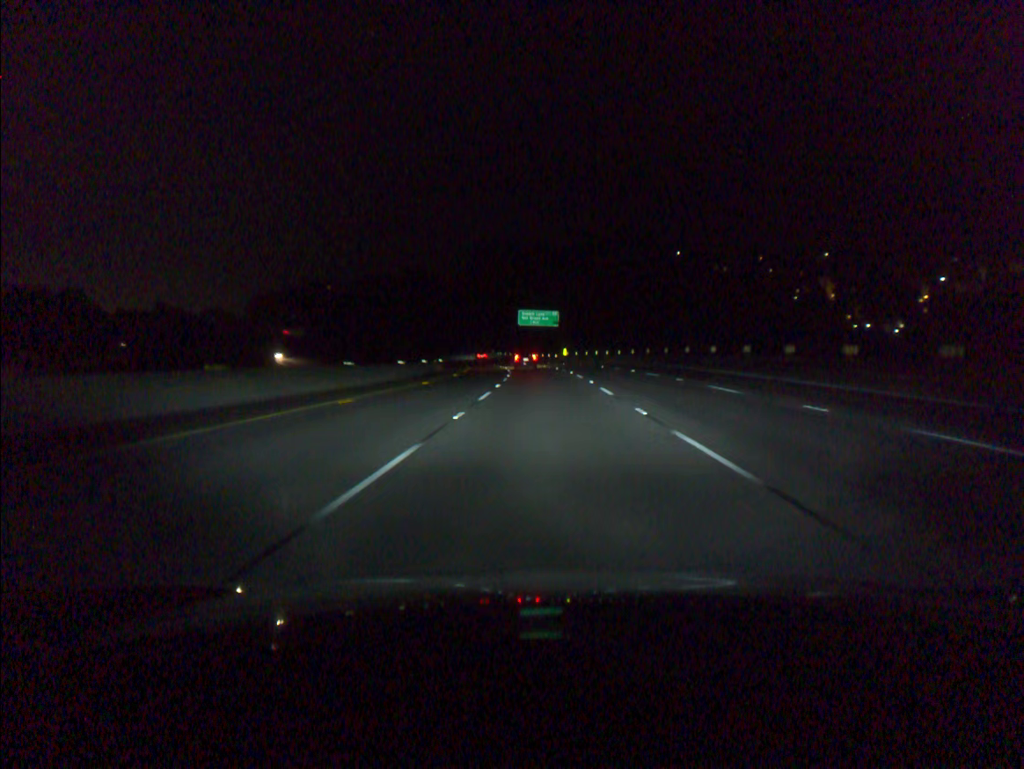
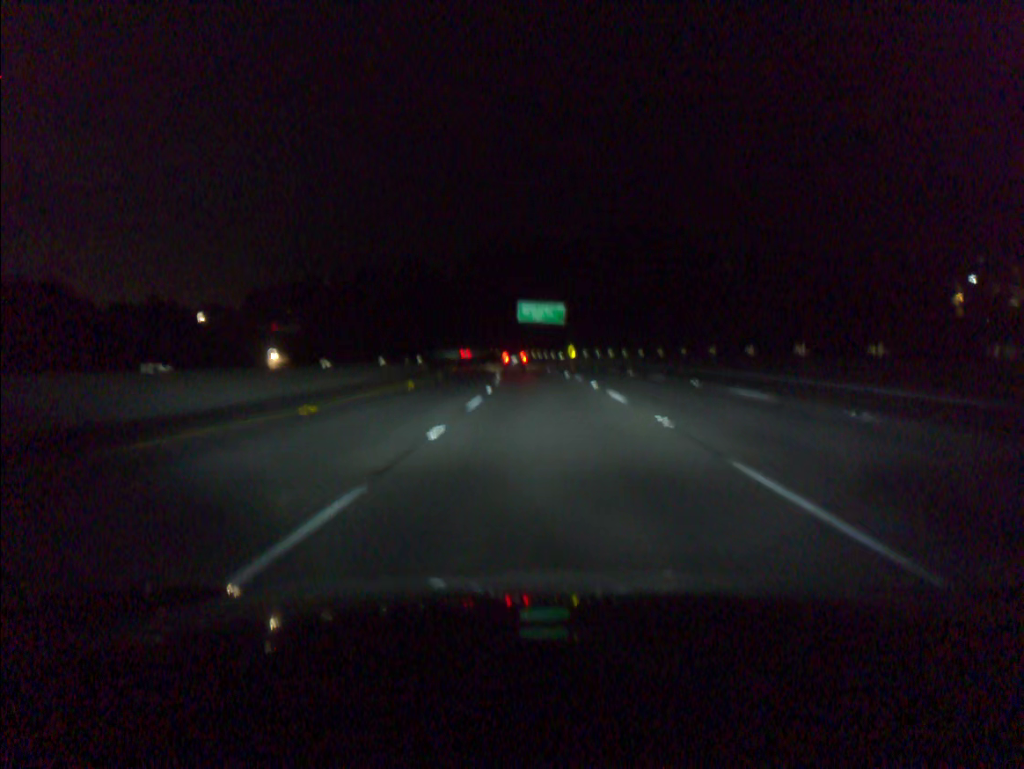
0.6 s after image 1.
(0.0, +18.0) m; 0°
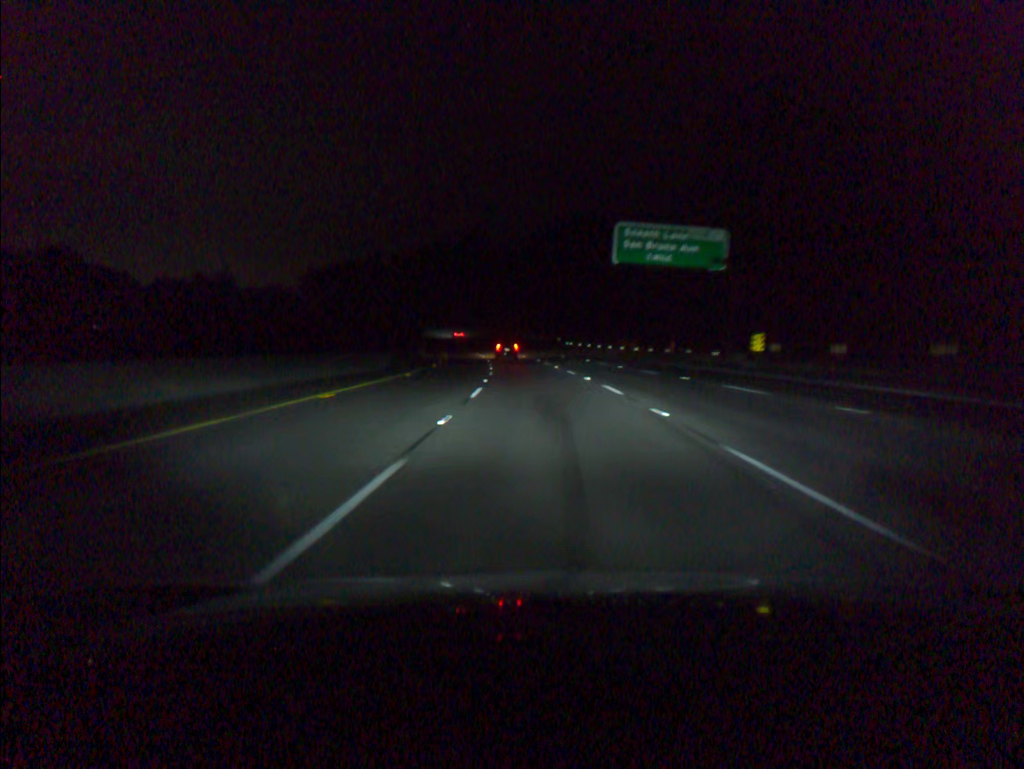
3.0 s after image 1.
(-2.8, +71.7) m; -5°
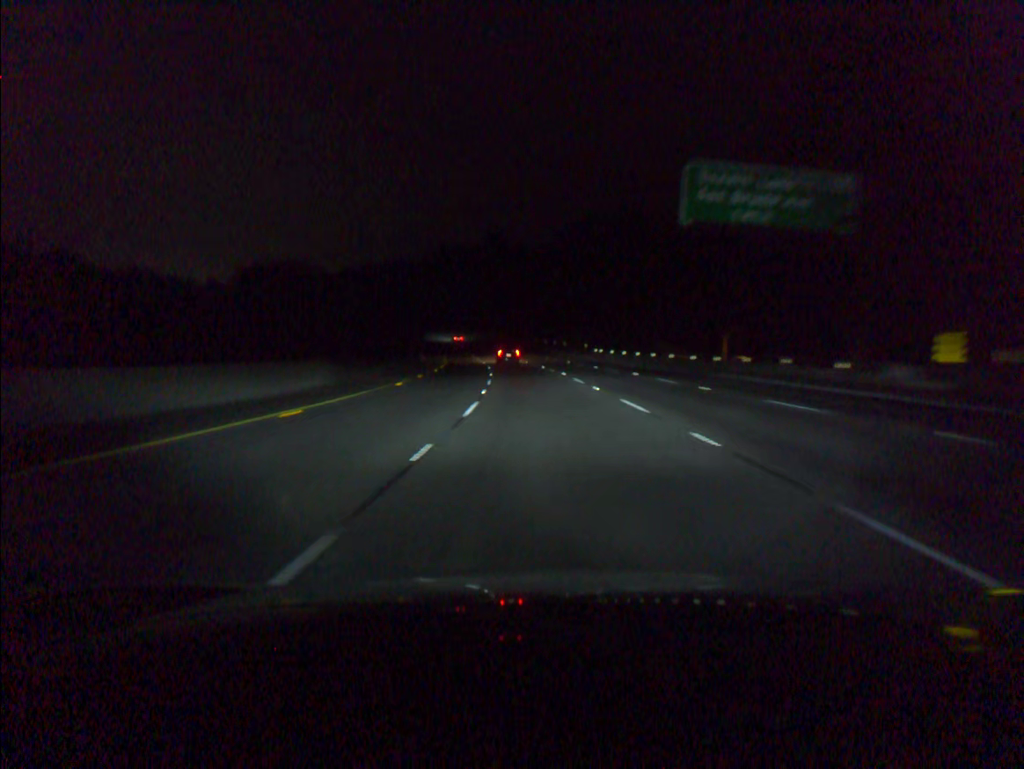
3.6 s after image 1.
(-0.3, +18.0) m; -2°
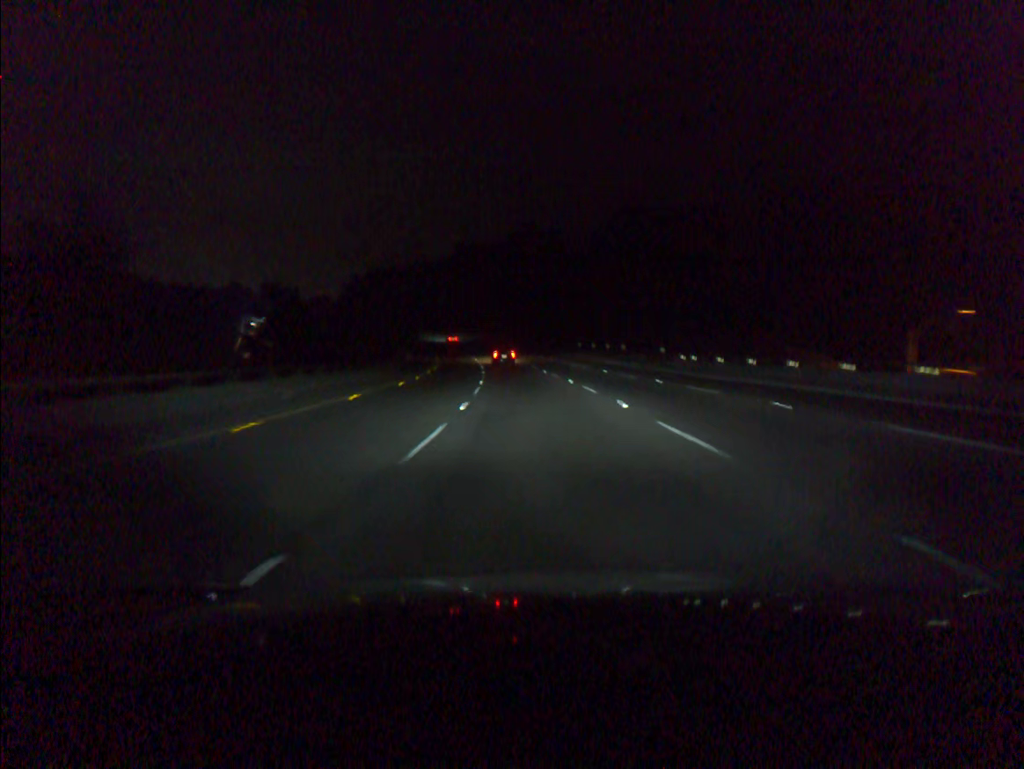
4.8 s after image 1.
(-0.9, +35.9) m; -3°
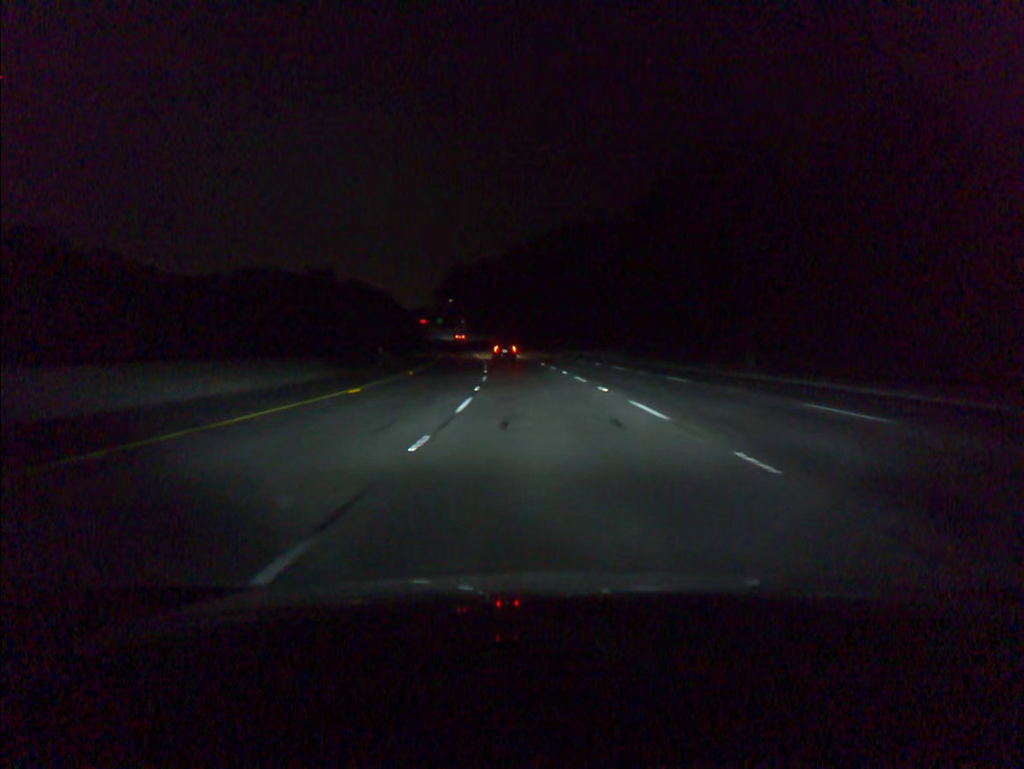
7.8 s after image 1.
(-6.6, +89.2) m; -8°
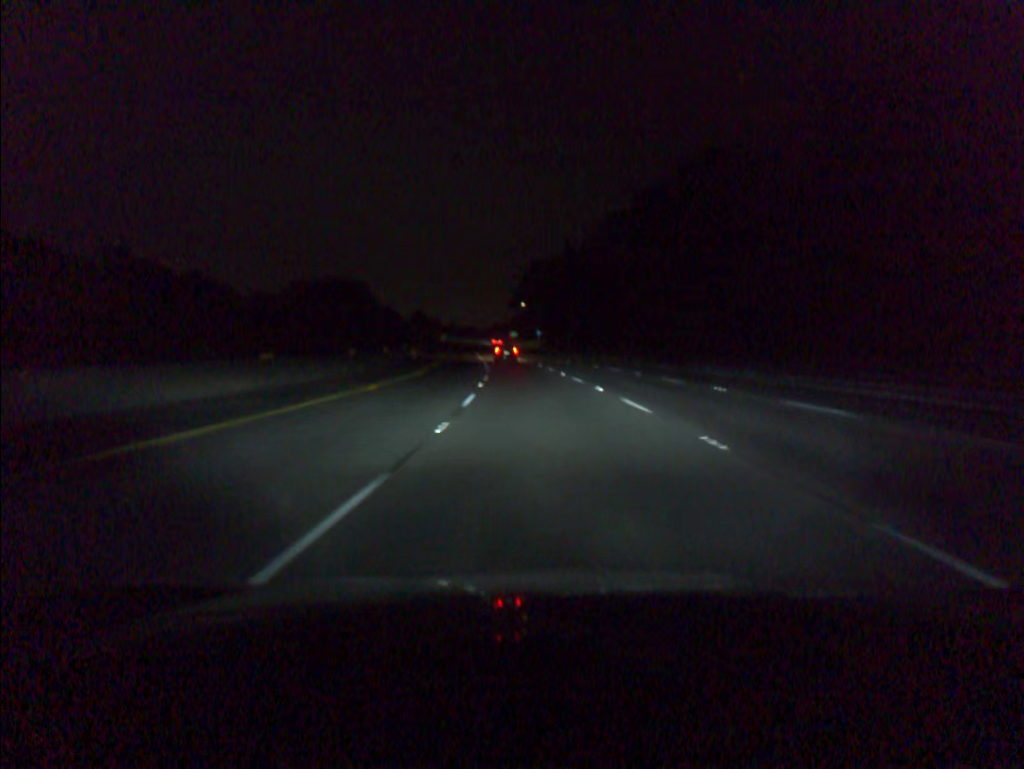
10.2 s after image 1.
(-4.1, +70.4) m; -6°
